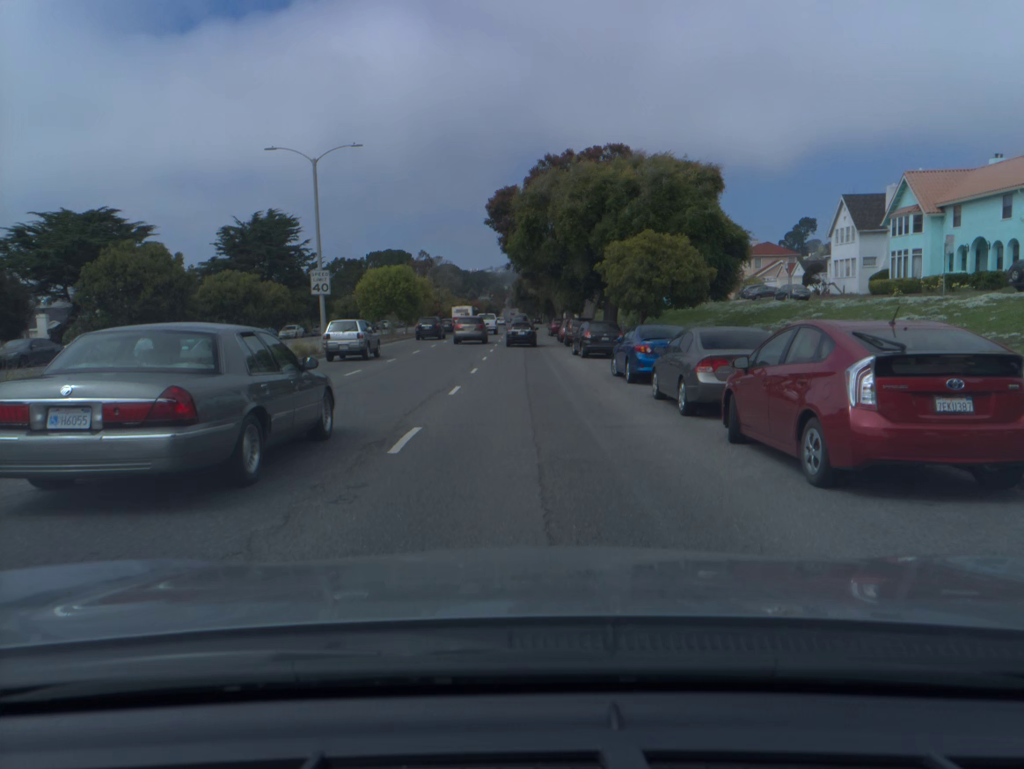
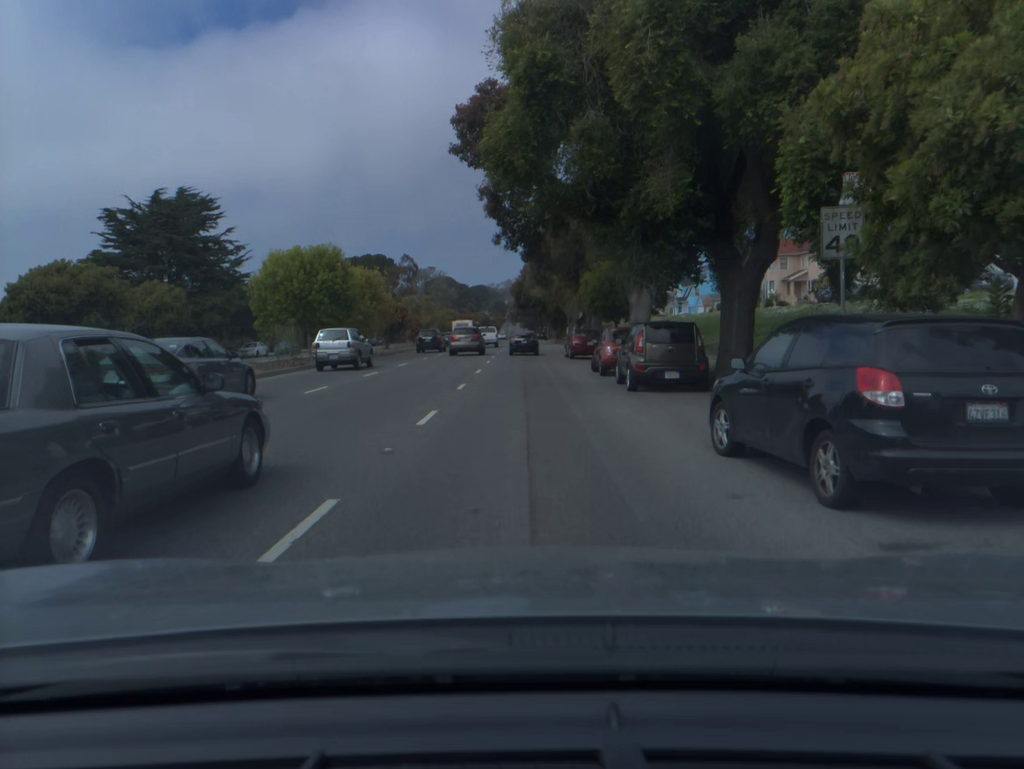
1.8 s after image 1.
(0.0, +26.1) m; 0°
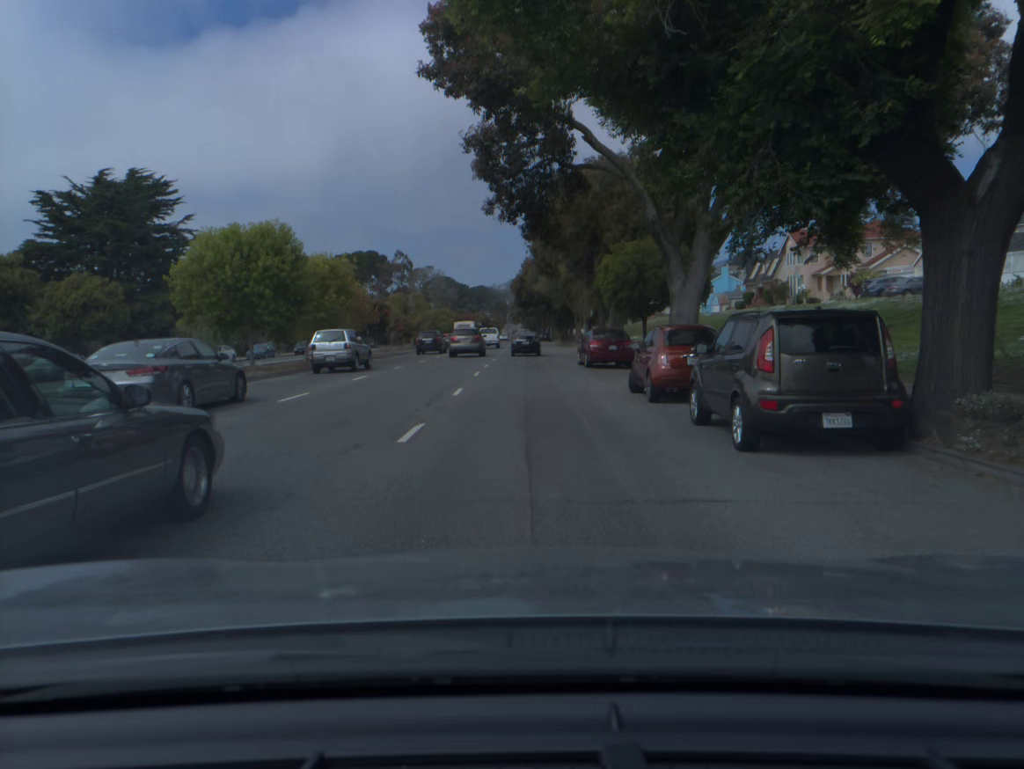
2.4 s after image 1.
(0.0, +9.2) m; 0°
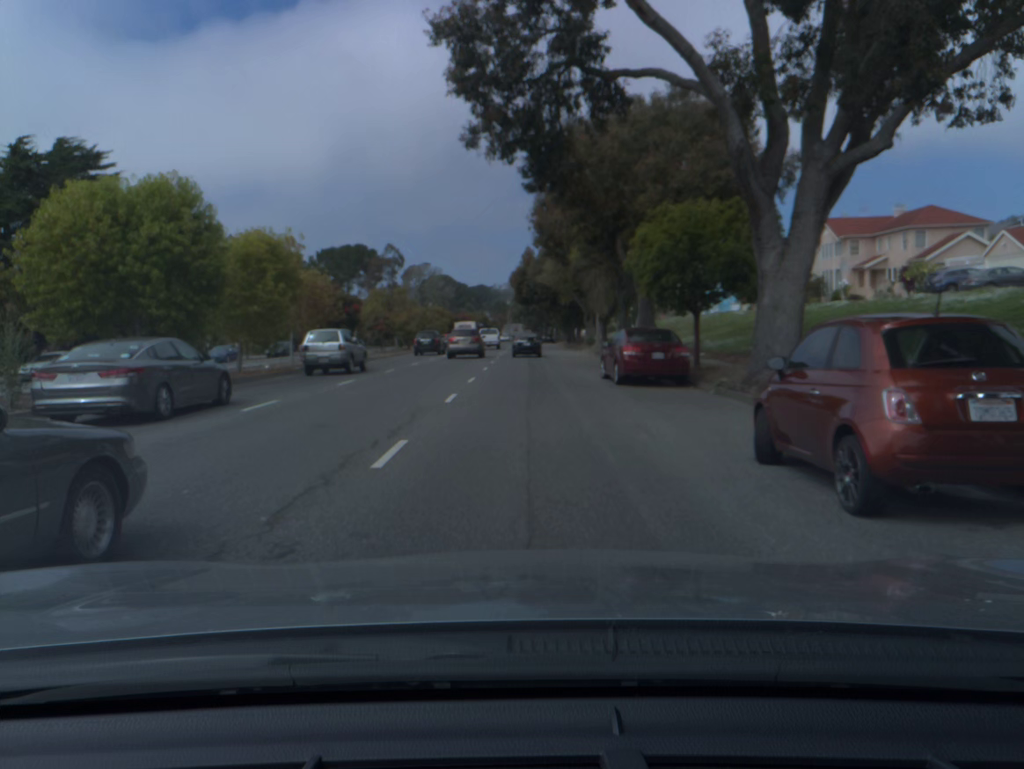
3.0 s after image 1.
(0.0, +9.3) m; 0°
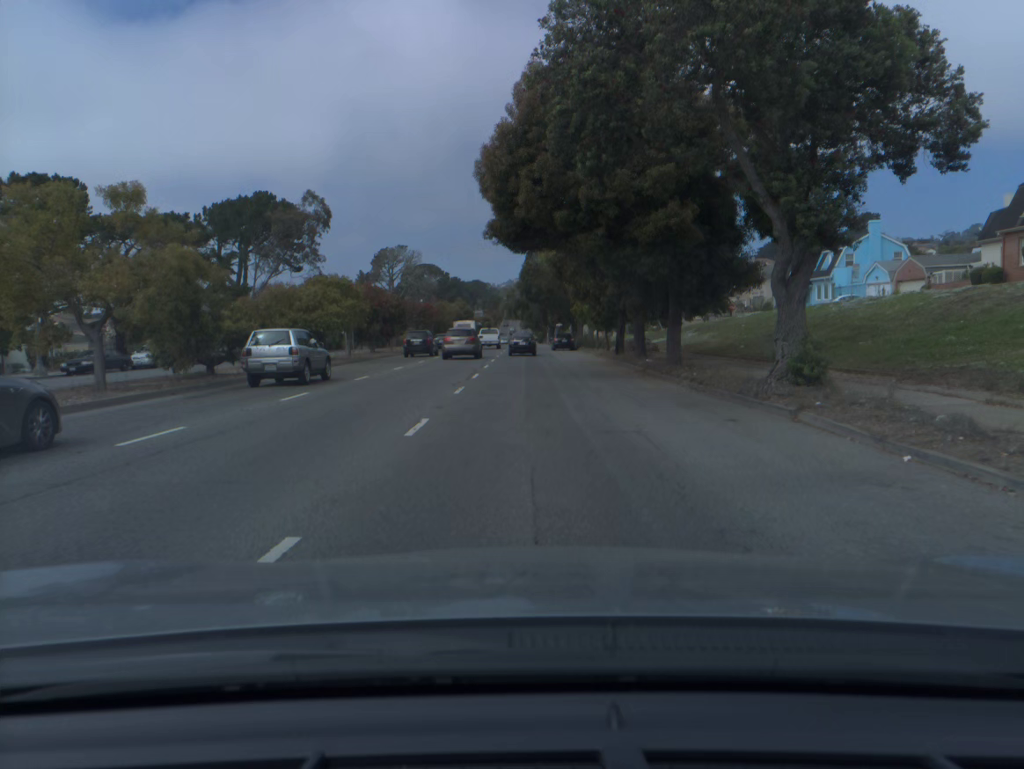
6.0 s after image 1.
(0.0, +48.4) m; 0°
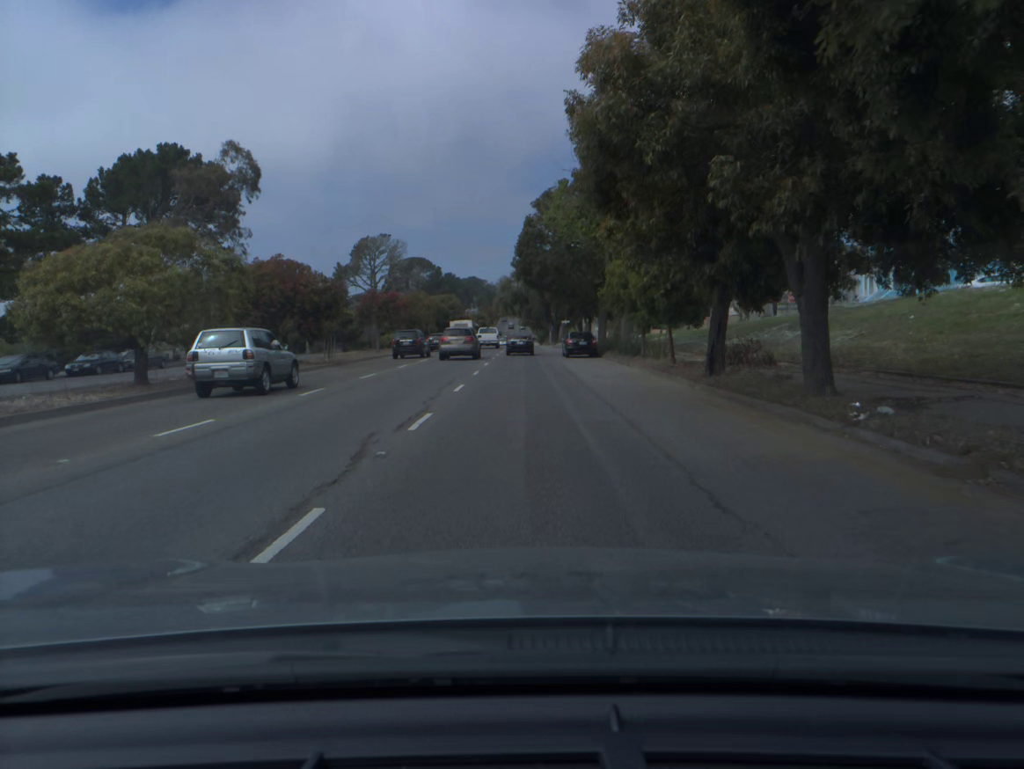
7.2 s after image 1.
(0.0, +20.3) m; 0°
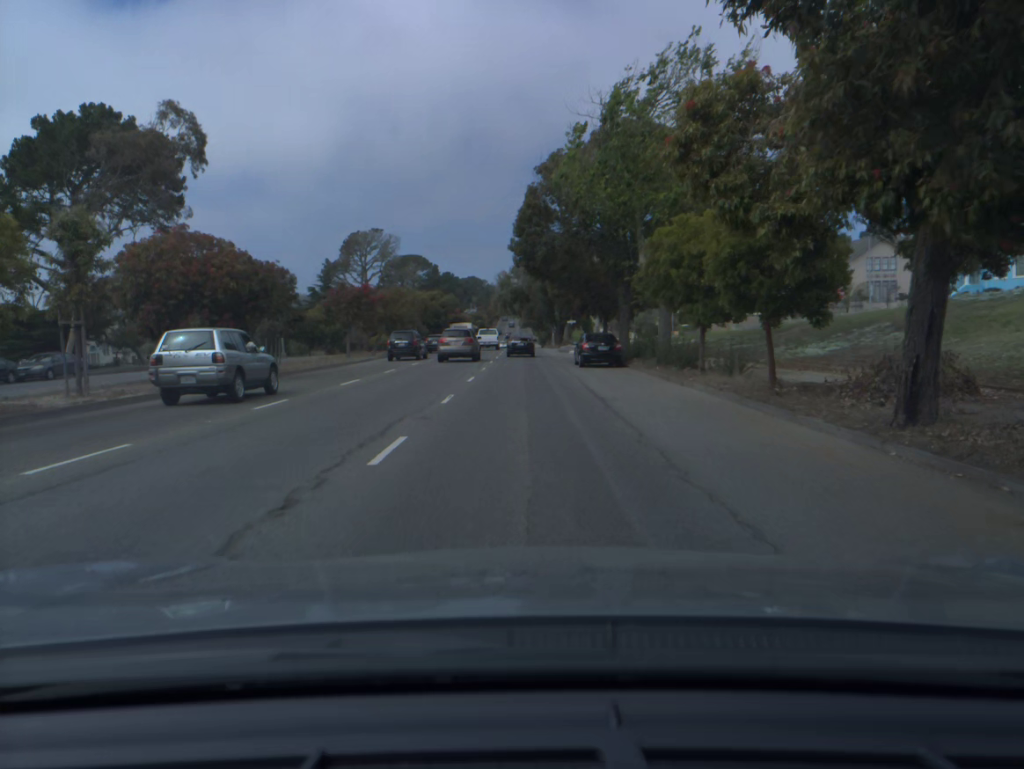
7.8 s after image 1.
(0.0, +10.3) m; 0°
